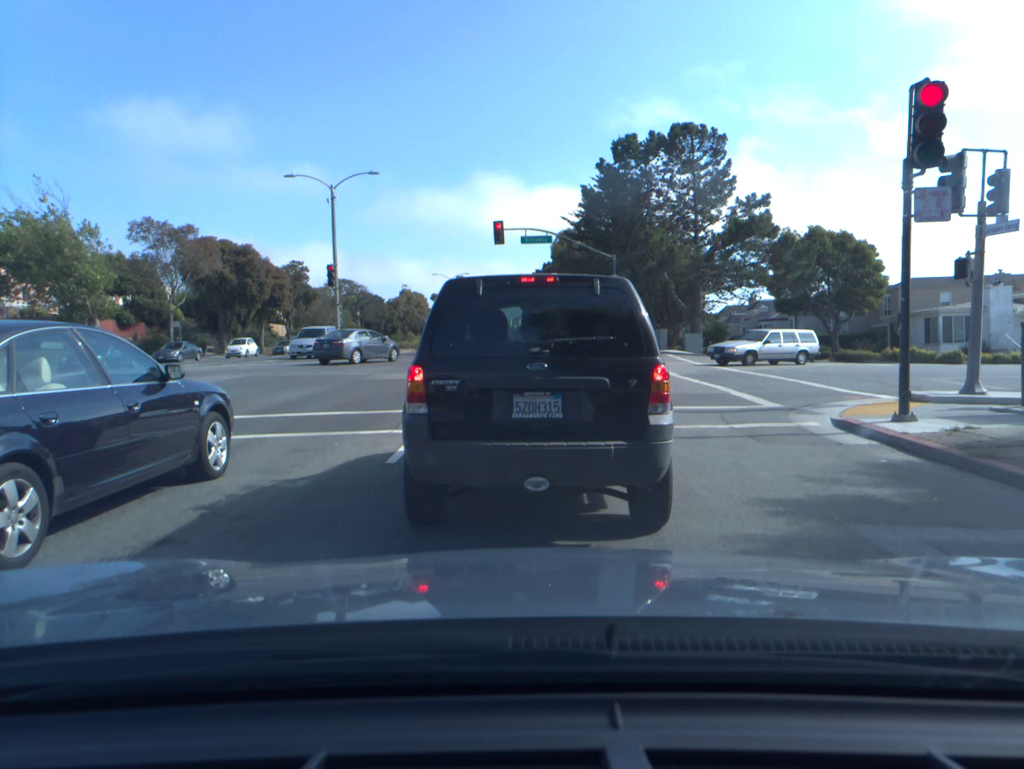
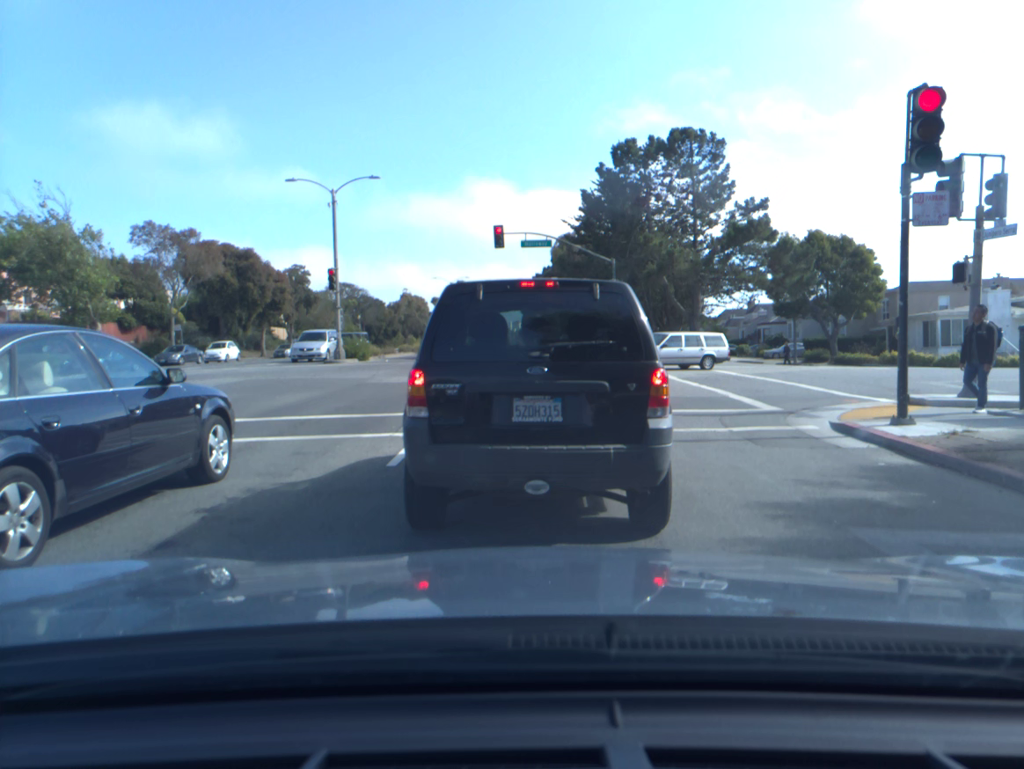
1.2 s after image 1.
(0.0, 0.0) m; 0°
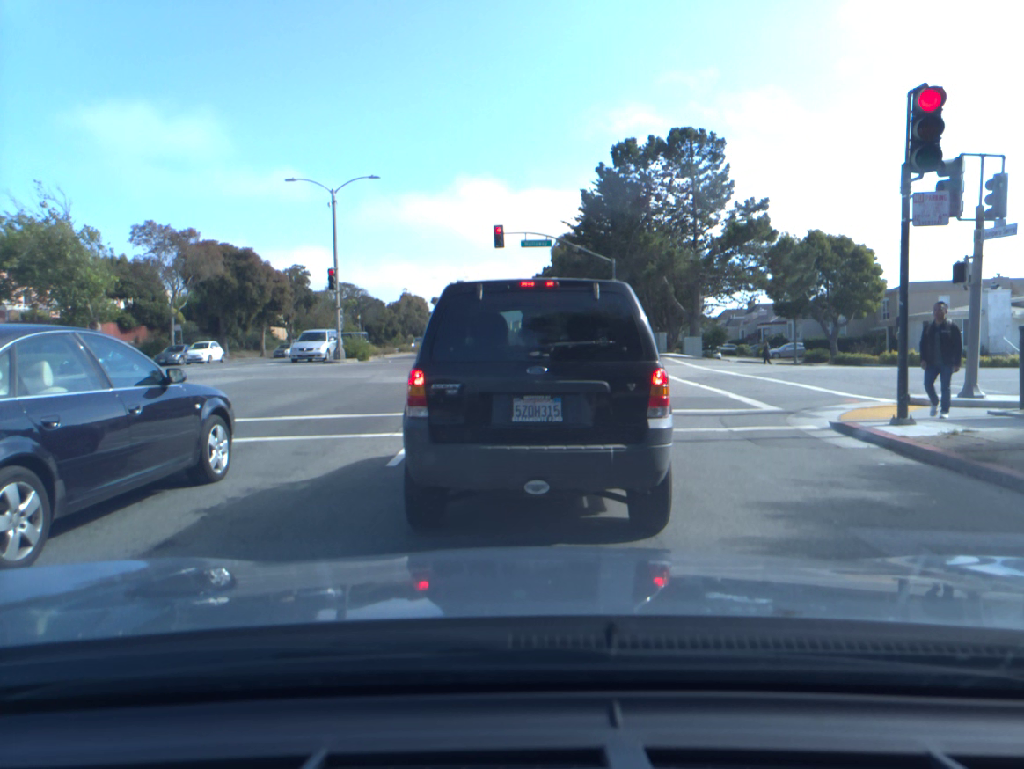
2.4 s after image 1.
(0.0, 0.0) m; 0°
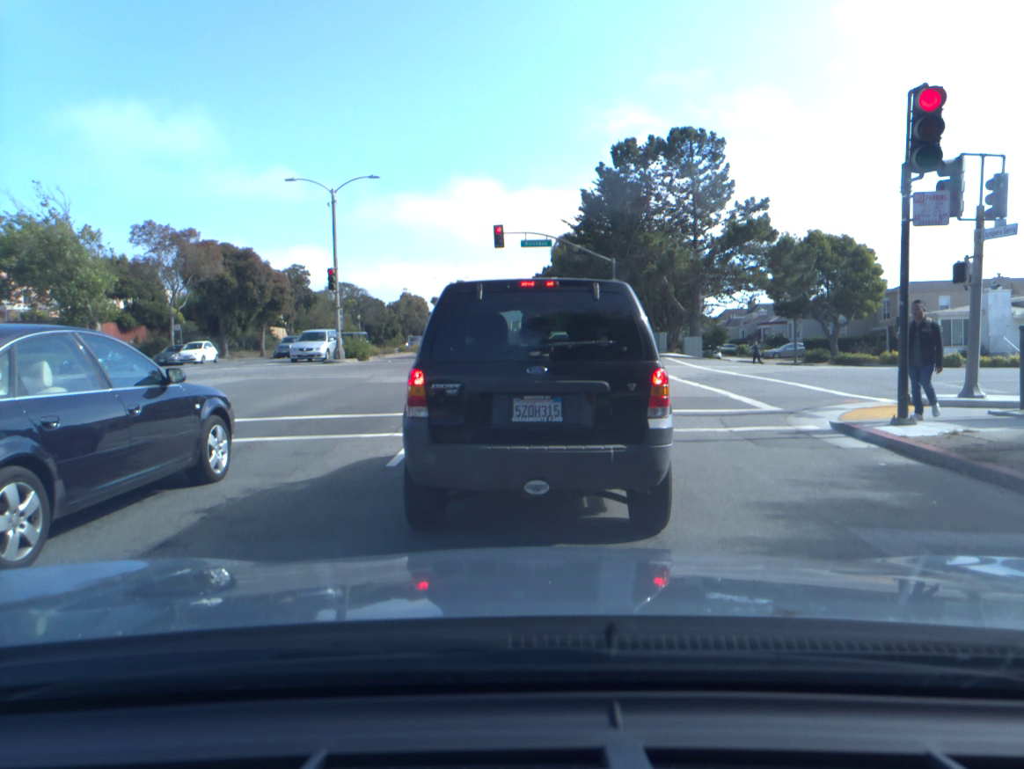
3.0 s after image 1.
(0.0, 0.0) m; 0°
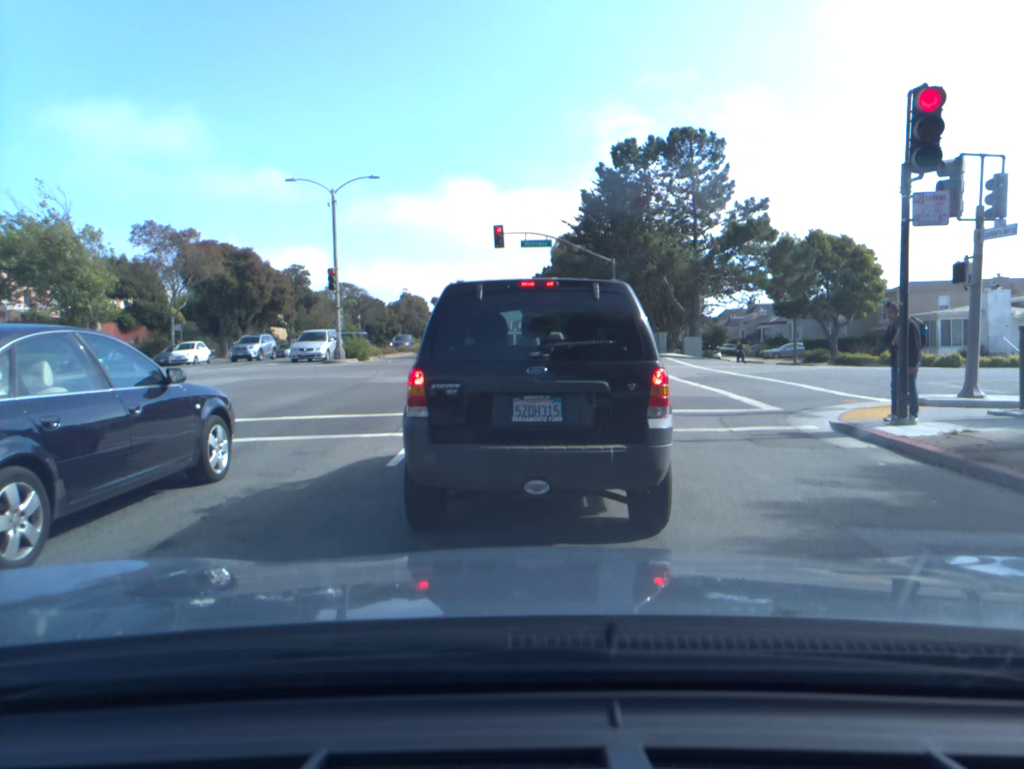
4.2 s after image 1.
(0.0, 0.0) m; 0°
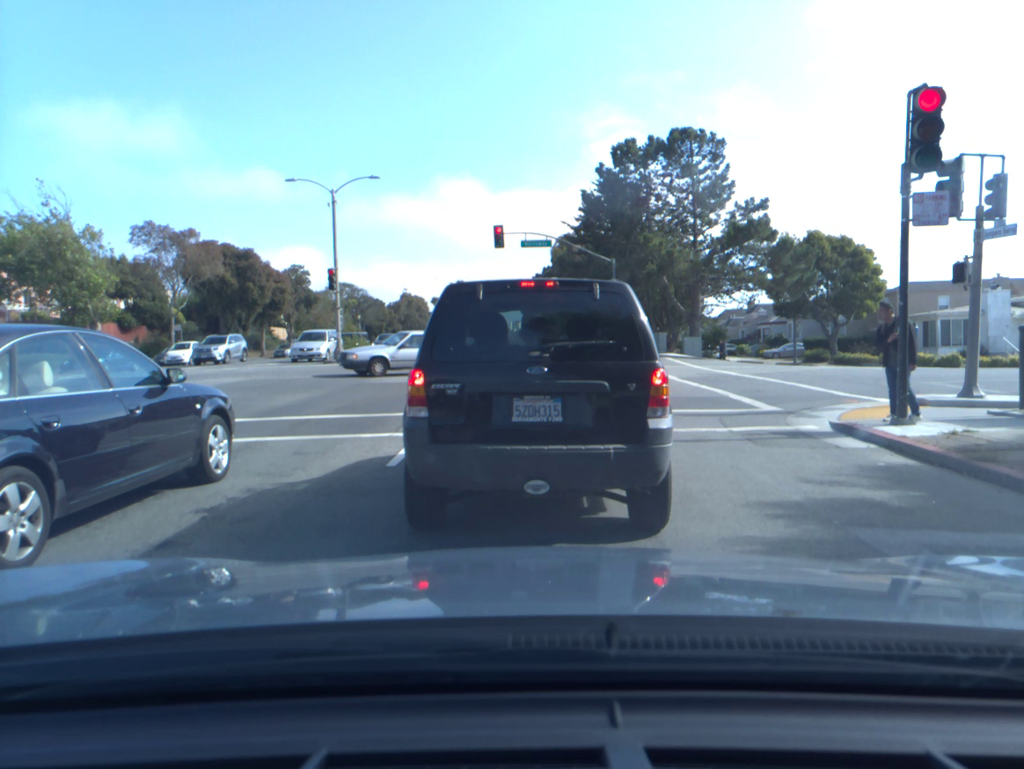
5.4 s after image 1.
(0.0, 0.0) m; 0°
